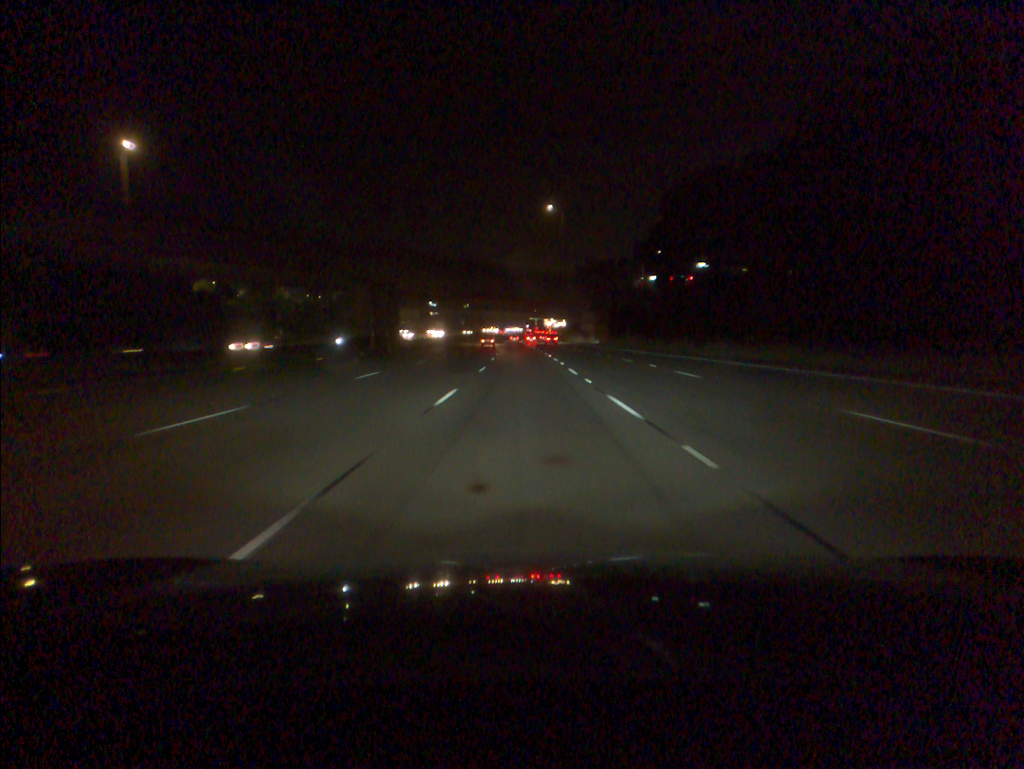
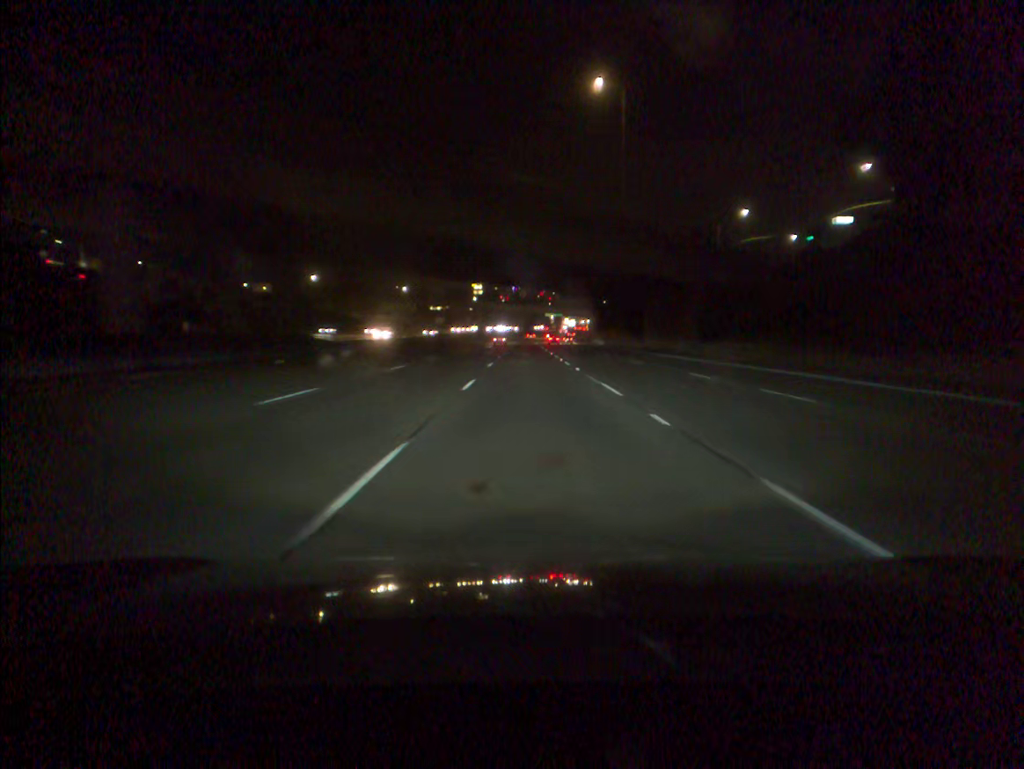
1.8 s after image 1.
(-0.5, +53.2) m; -1°
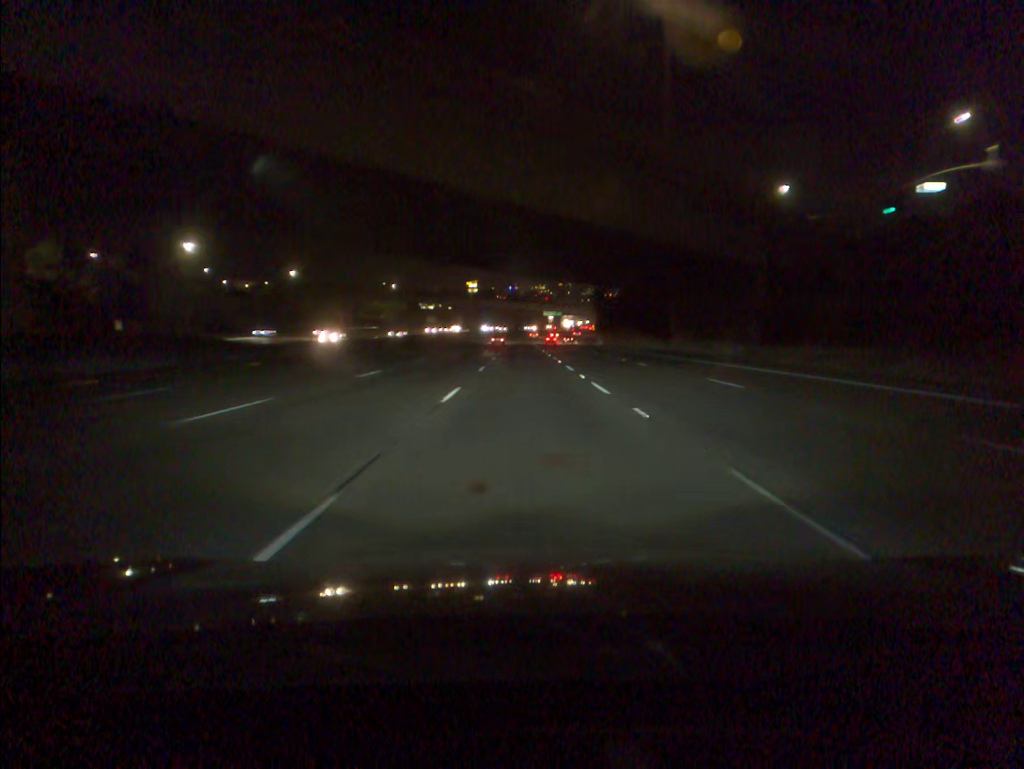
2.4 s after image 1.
(+0.1, +17.6) m; 0°
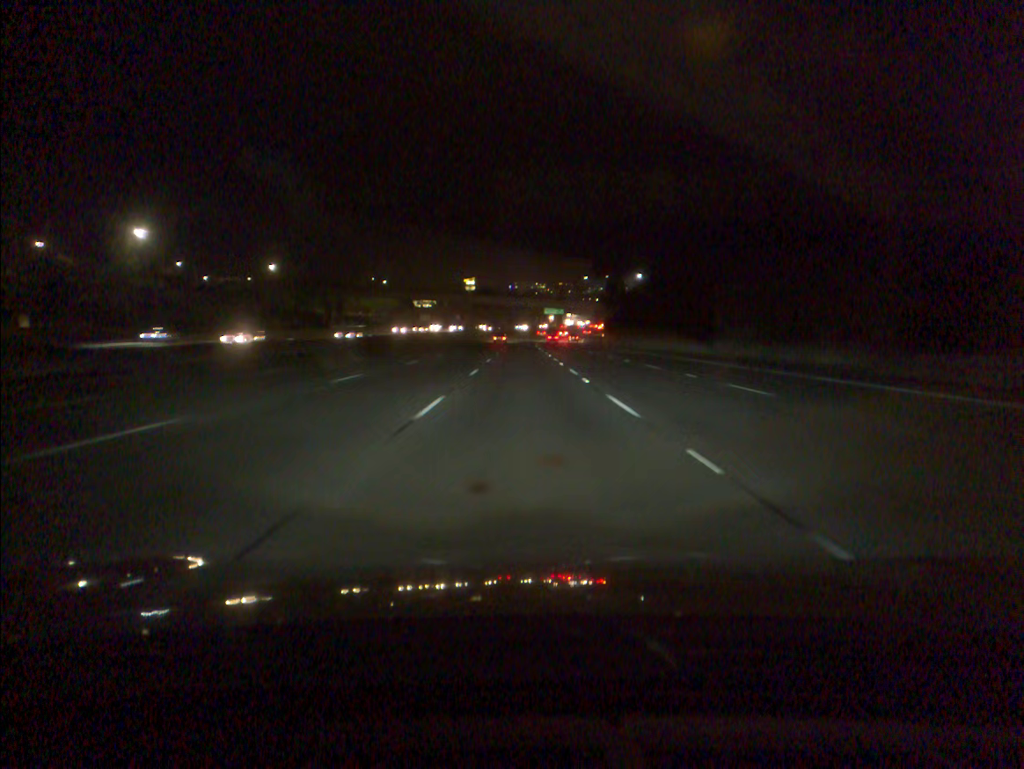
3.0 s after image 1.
(0.0, +17.6) m; 0°
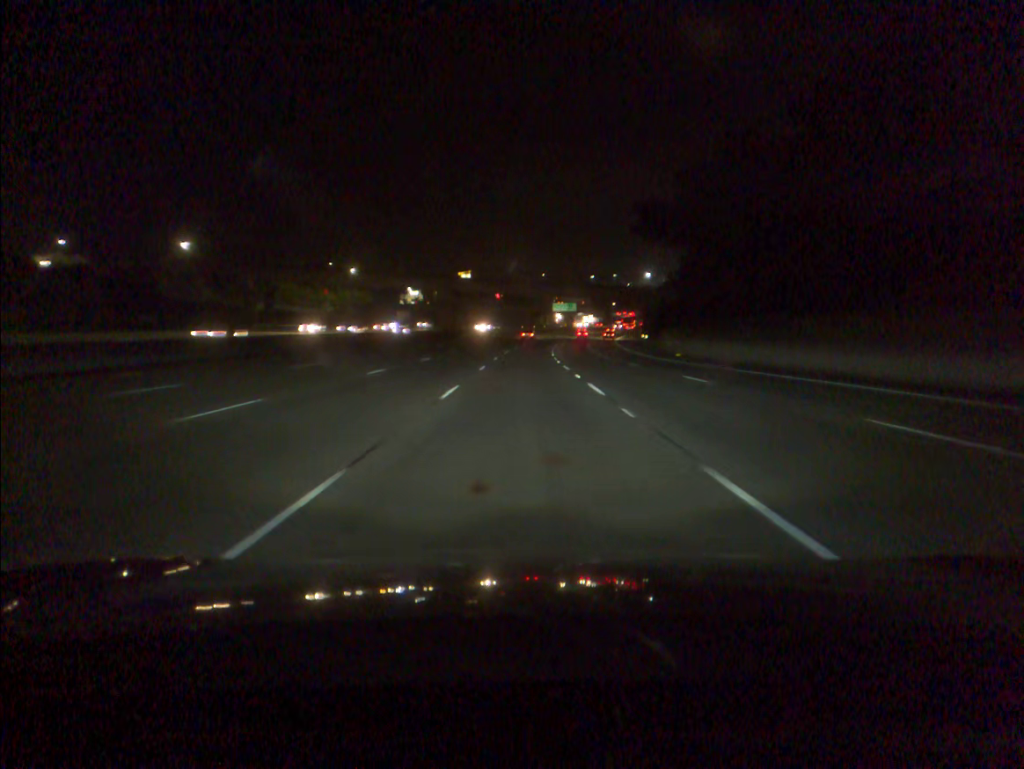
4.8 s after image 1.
(-0.2, +52.6) m; 0°
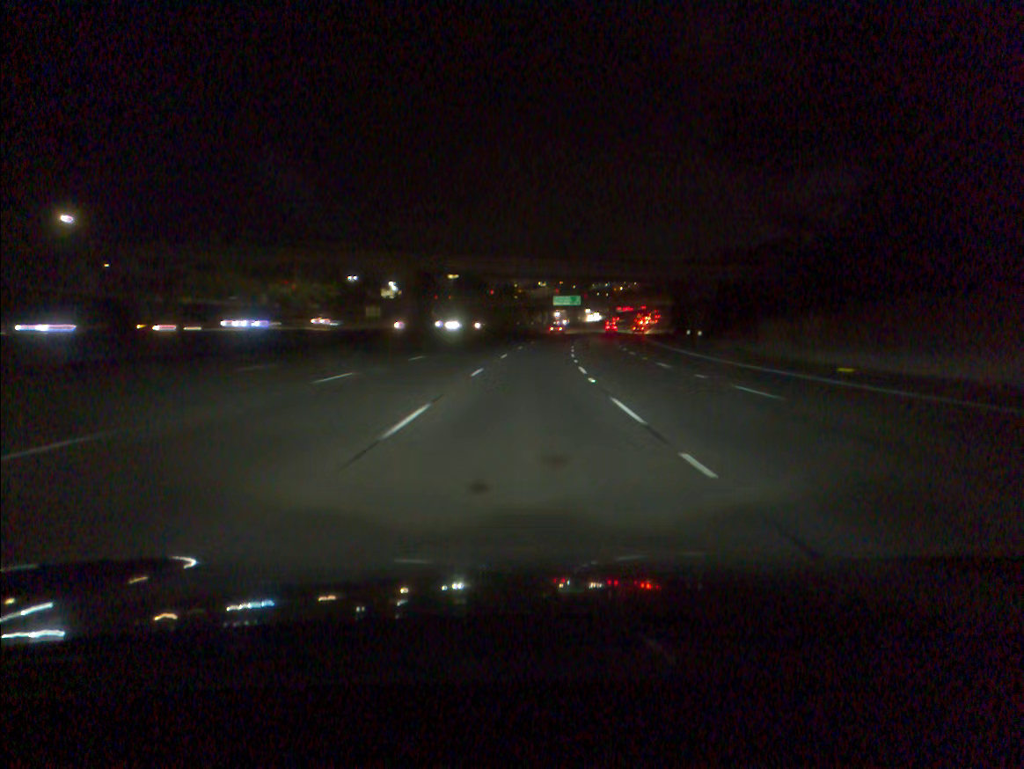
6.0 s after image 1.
(0.0, +35.1) m; 0°
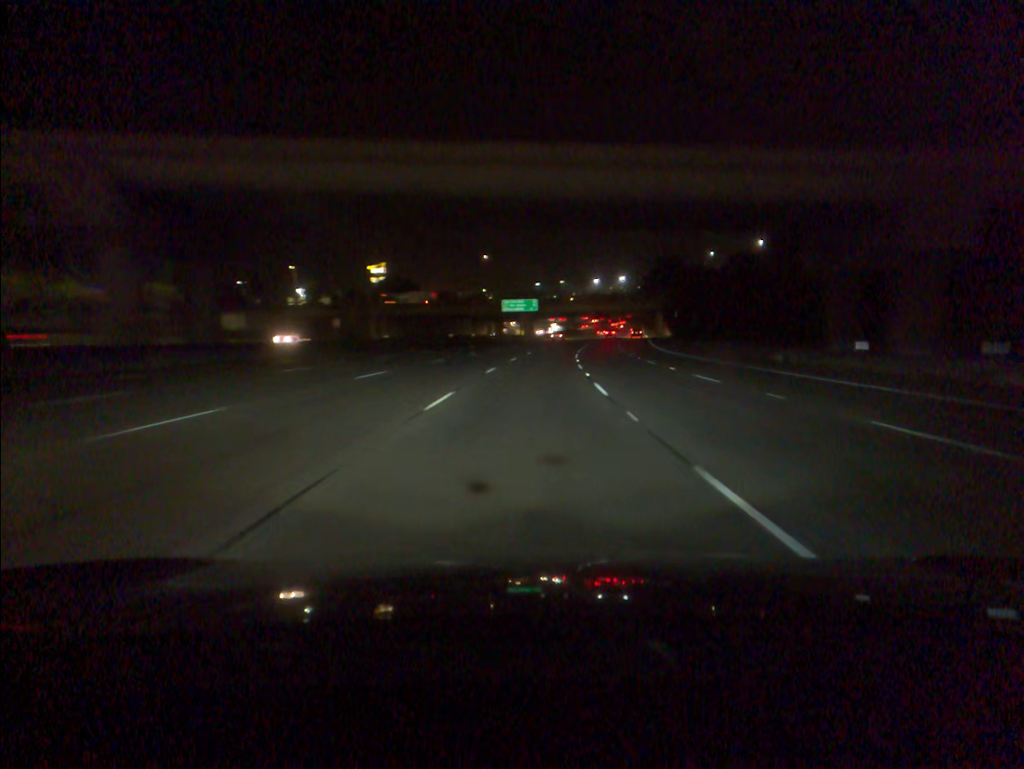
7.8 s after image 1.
(+1.4, +52.6) m; +4°
